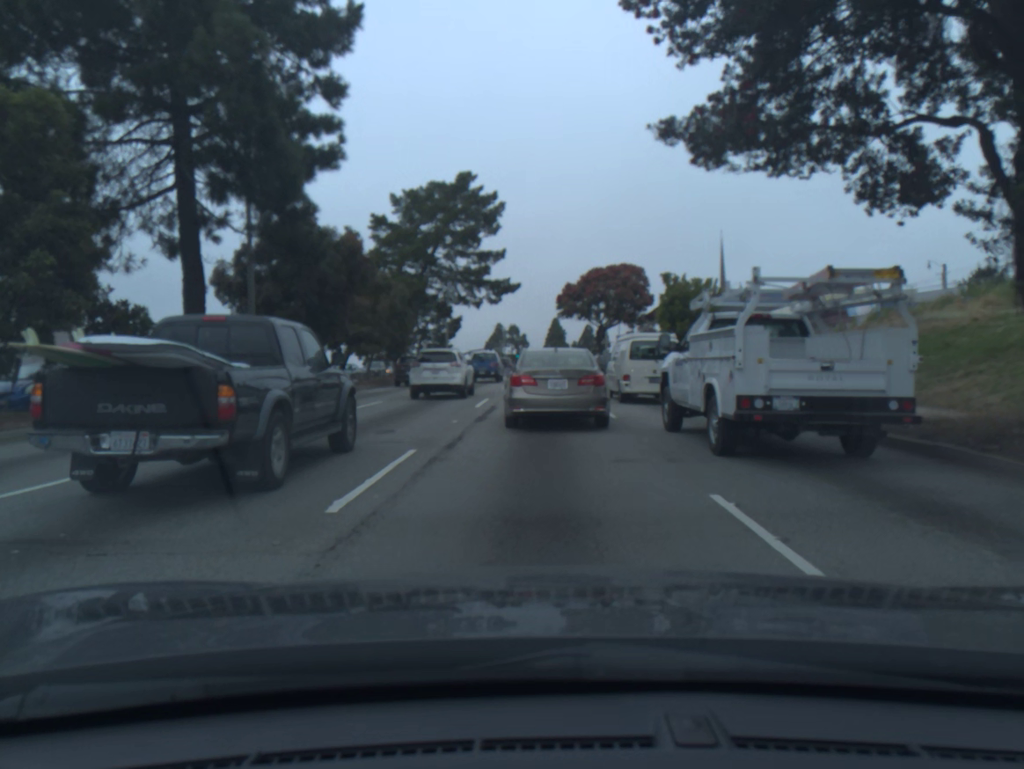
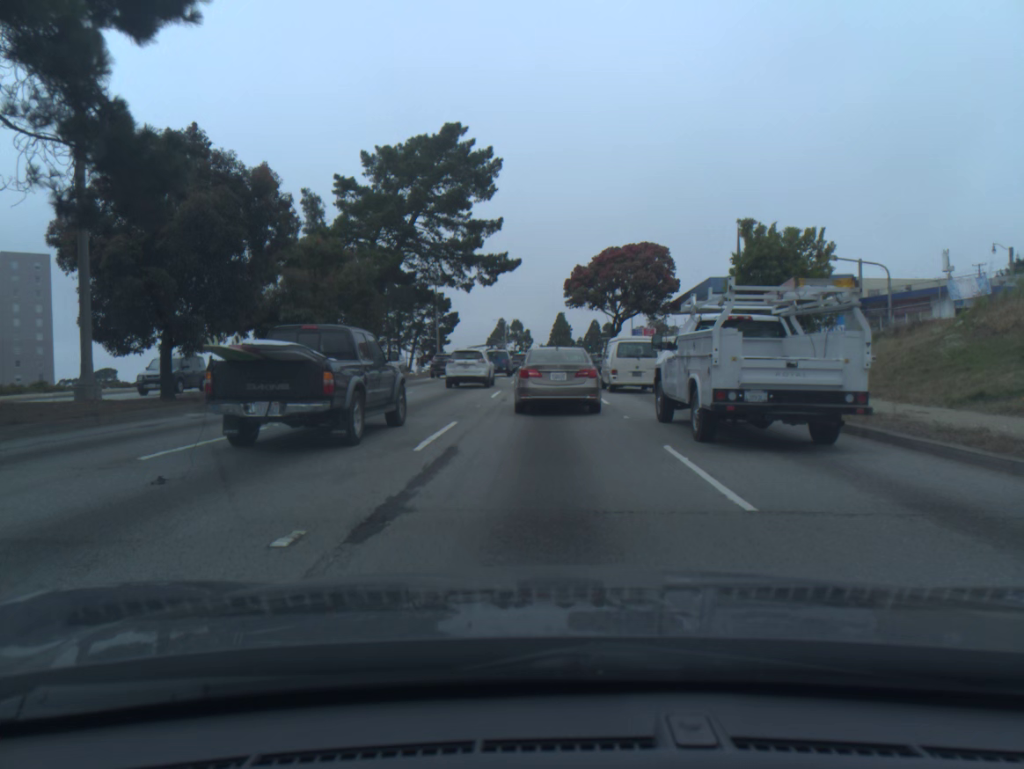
(0.0, +10.3) m; 0°
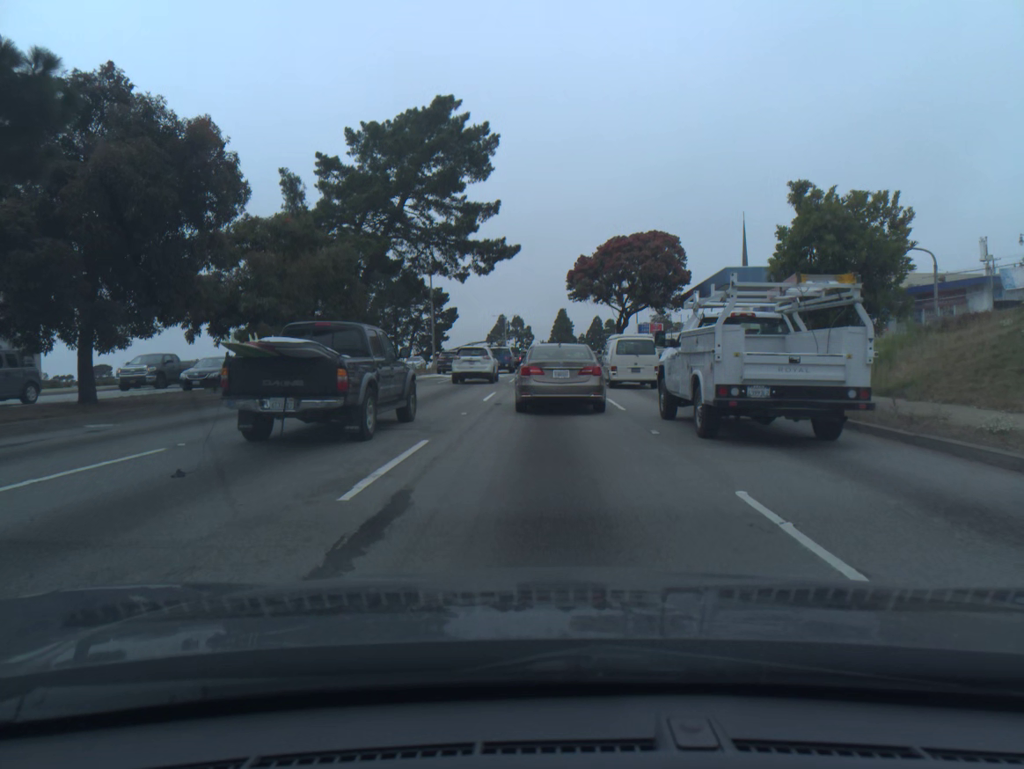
(0.0, +3.8) m; 0°
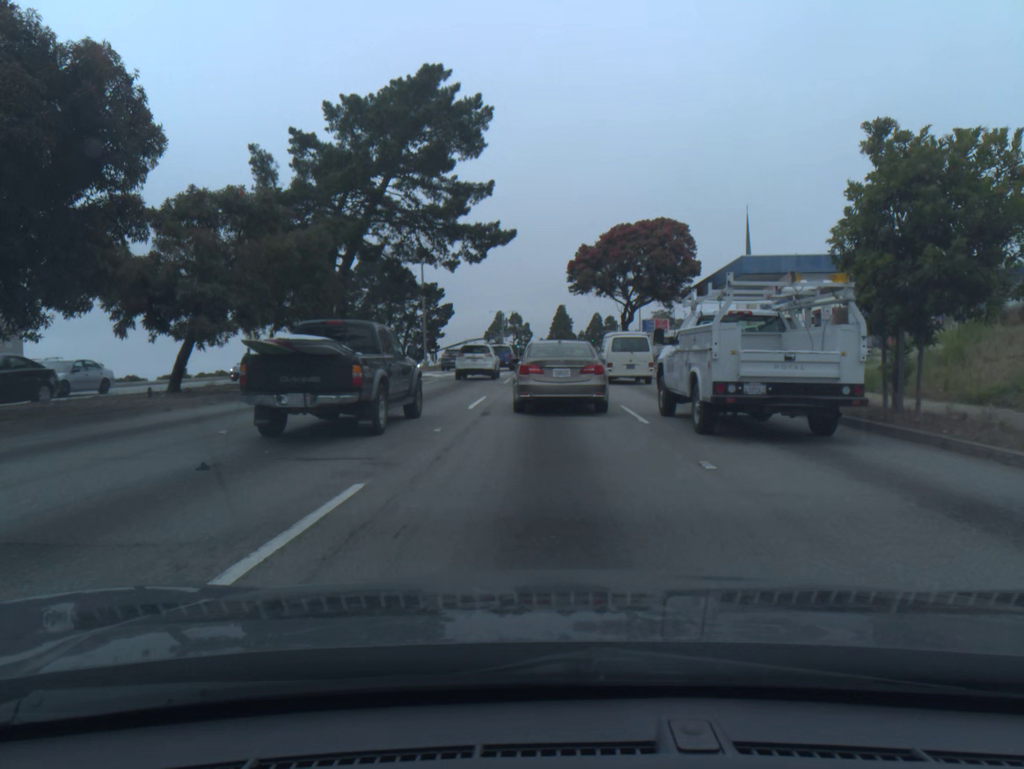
(0.0, +3.8) m; 0°
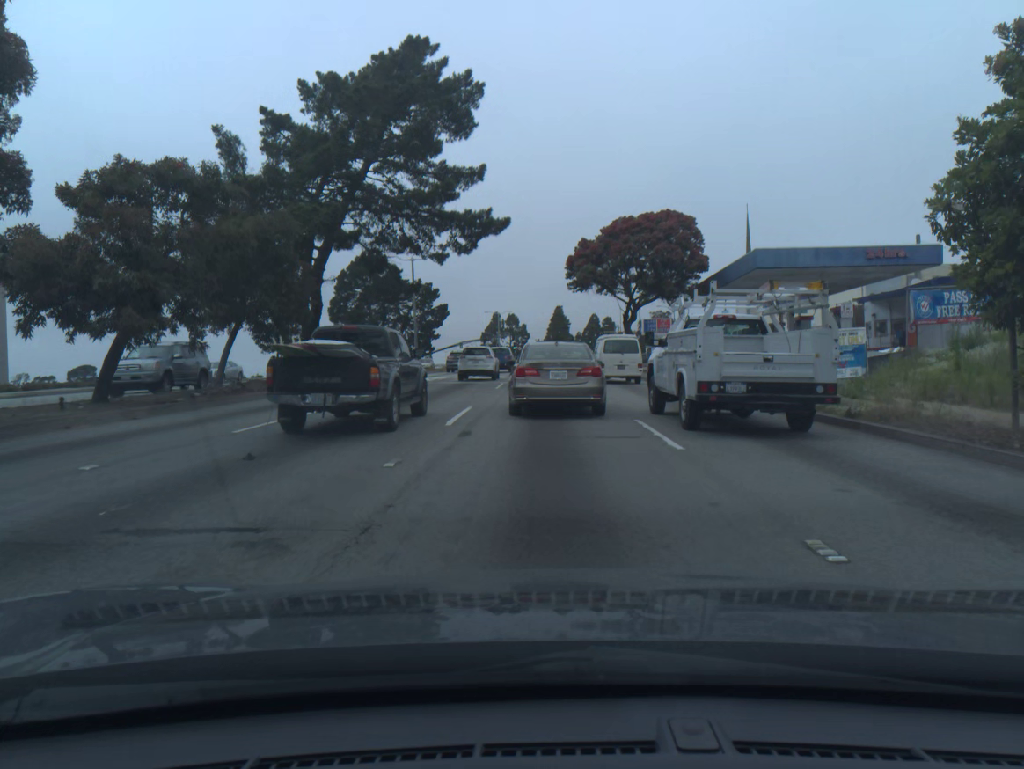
(0.0, +3.5) m; 0°
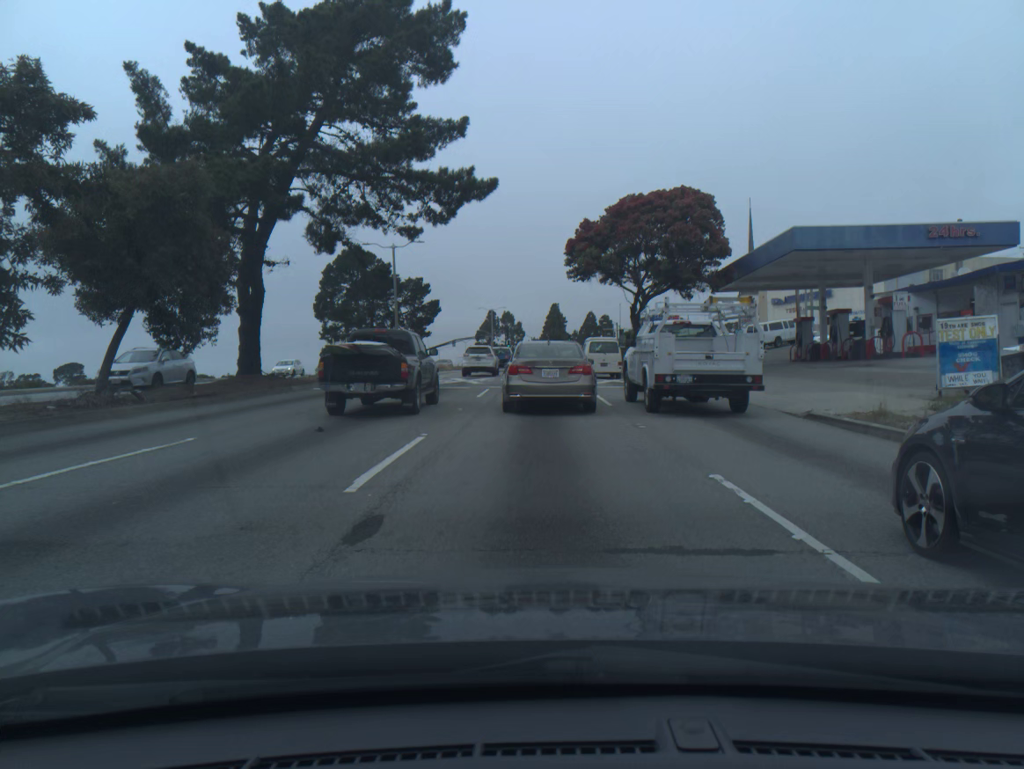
(0.0, +6.7) m; 0°
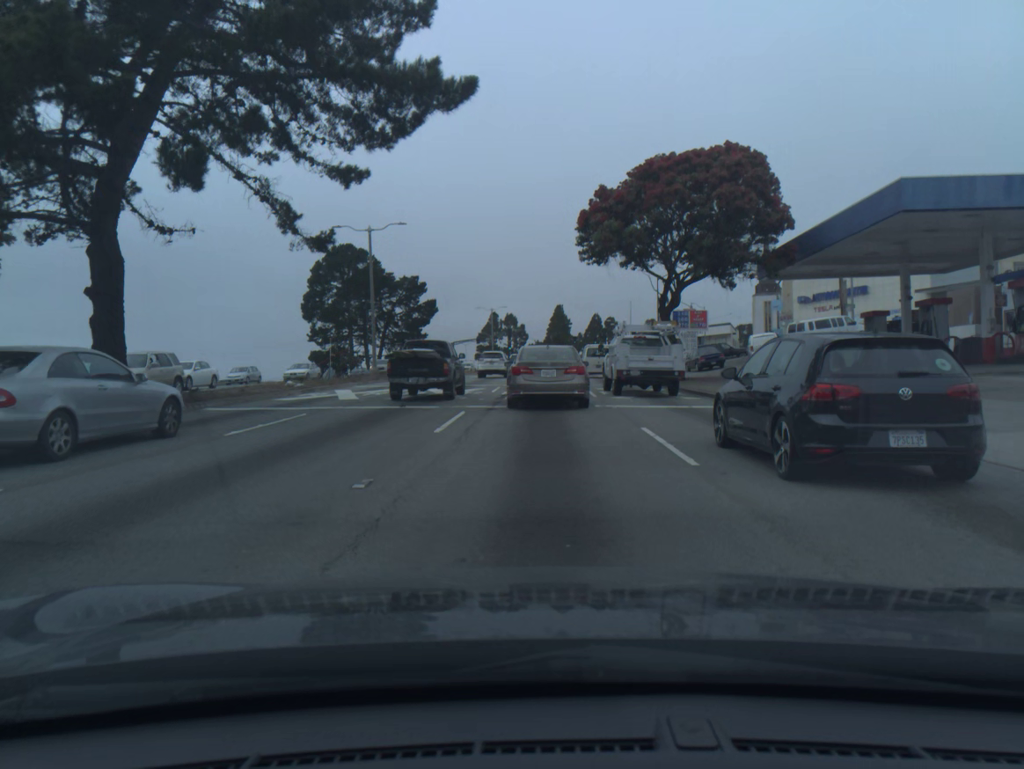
(0.0, +9.5) m; 0°
